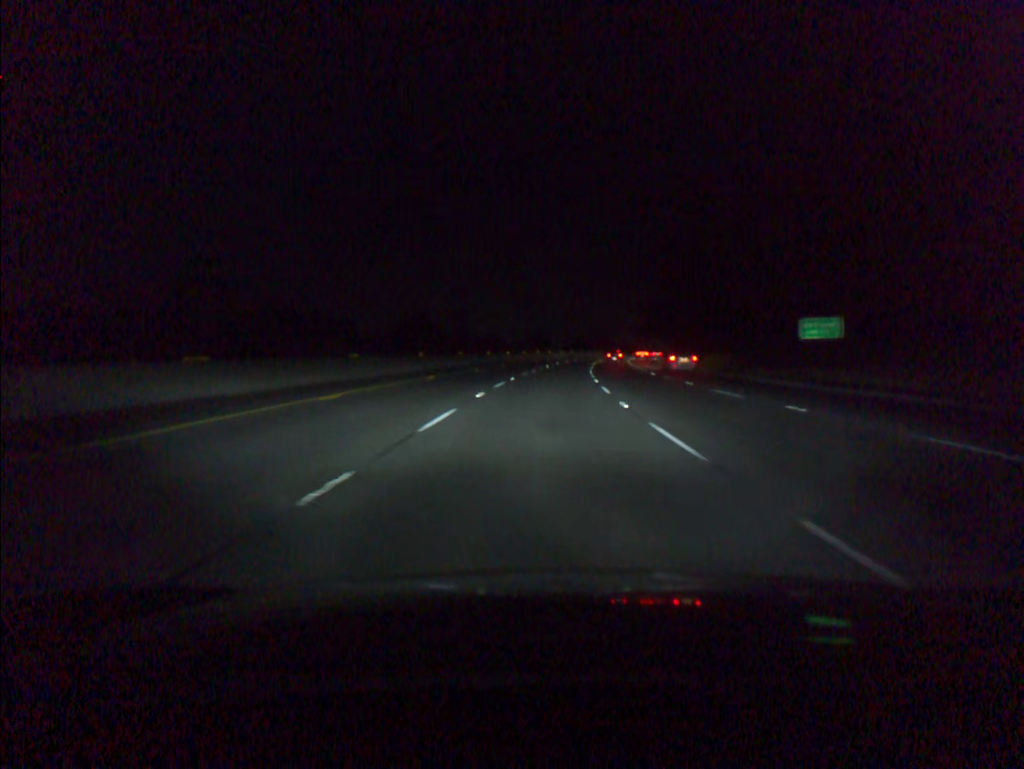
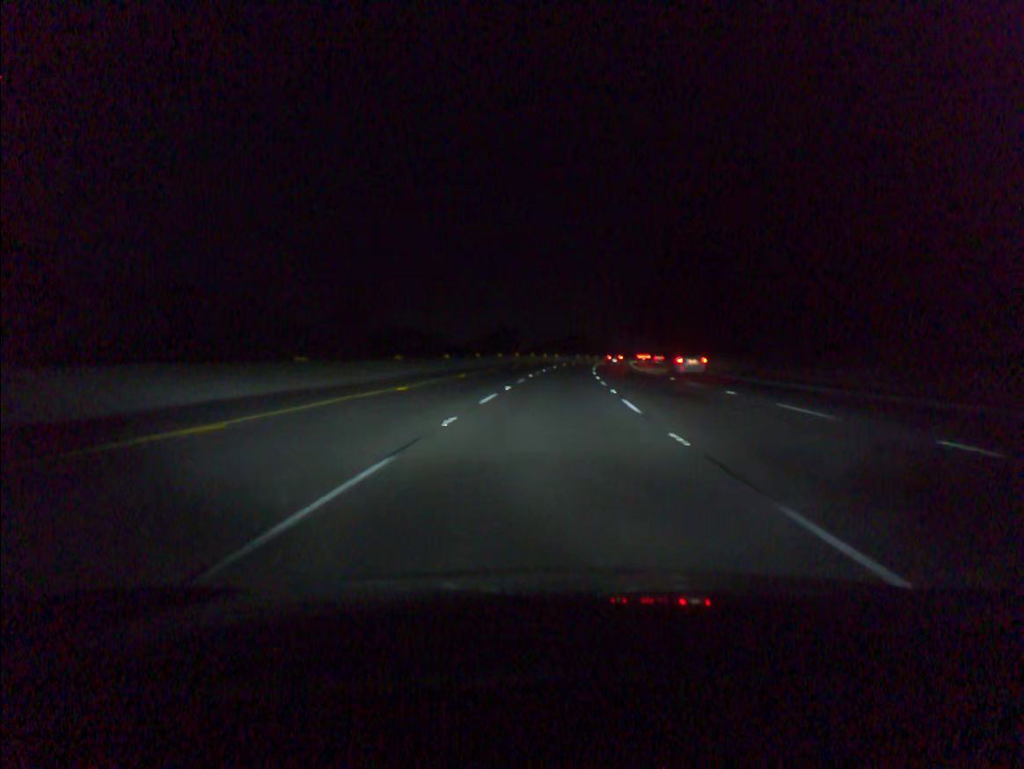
(+0.7, +36.5) m; +2°
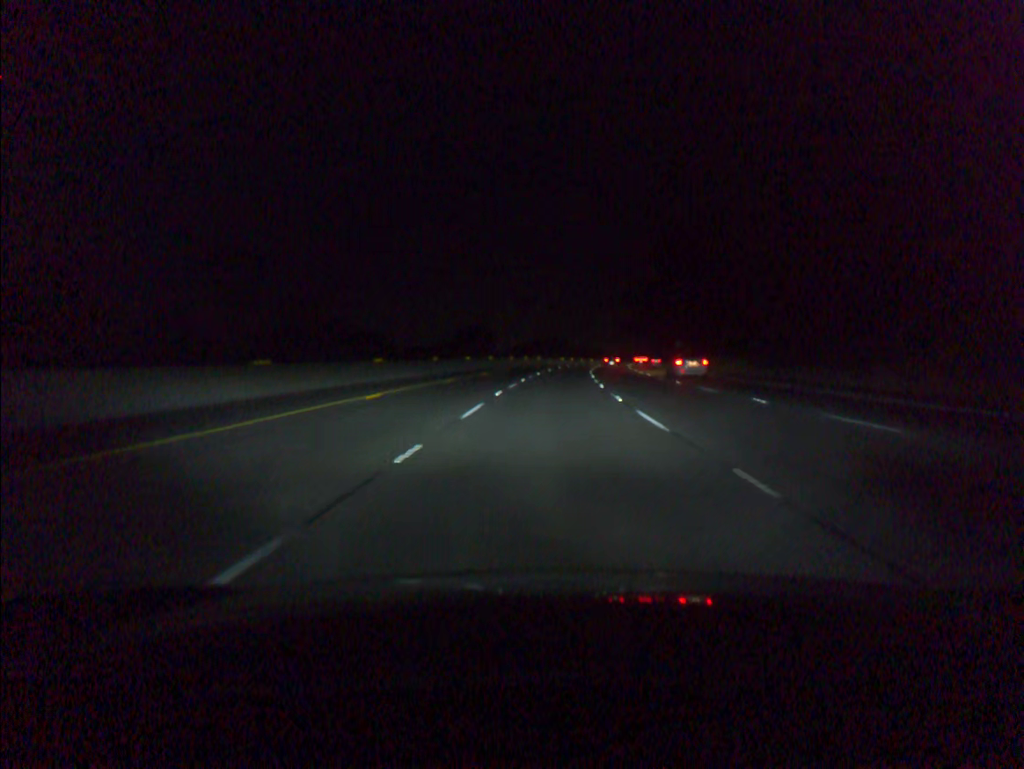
(+0.2, +18.3) m; +1°
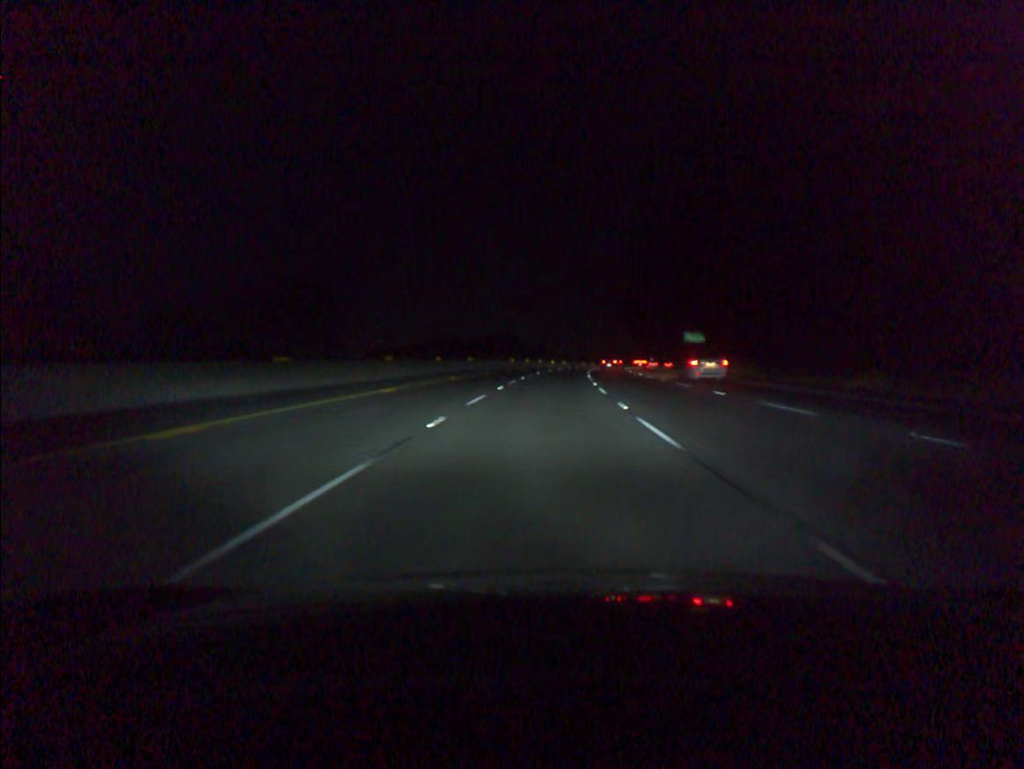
(+1.8, +54.8) m; +4°
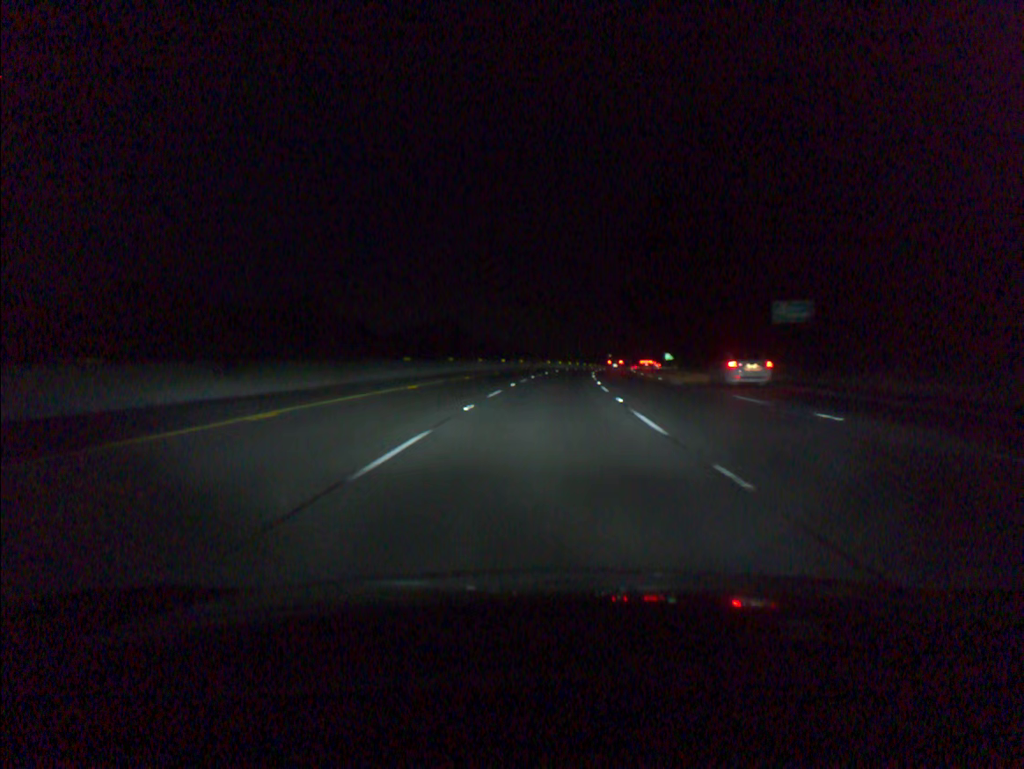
(+1.4, +54.8) m; +3°
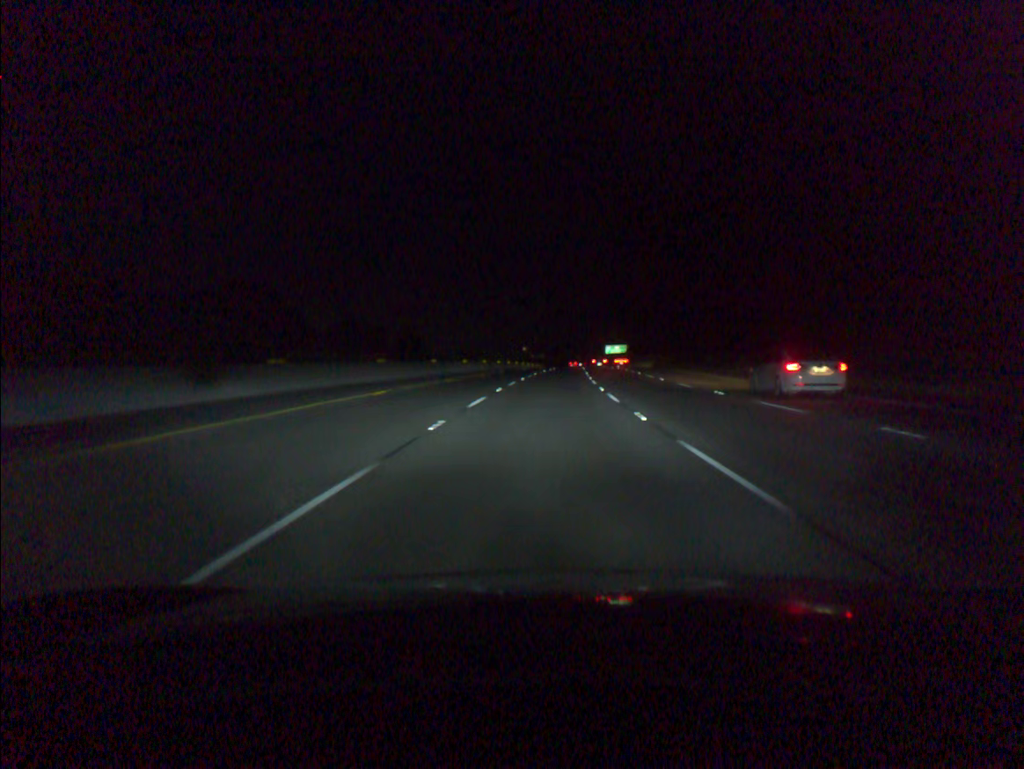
(+5.0, +91.6) m; +6°
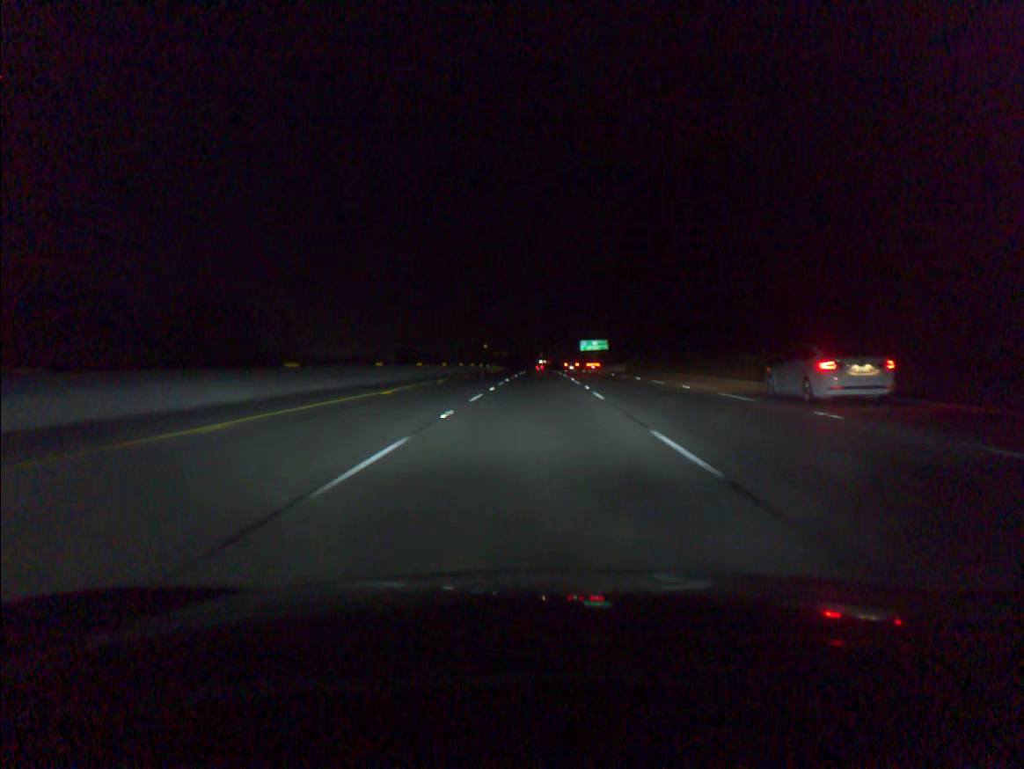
(+1.5, +55.2) m; +3°
